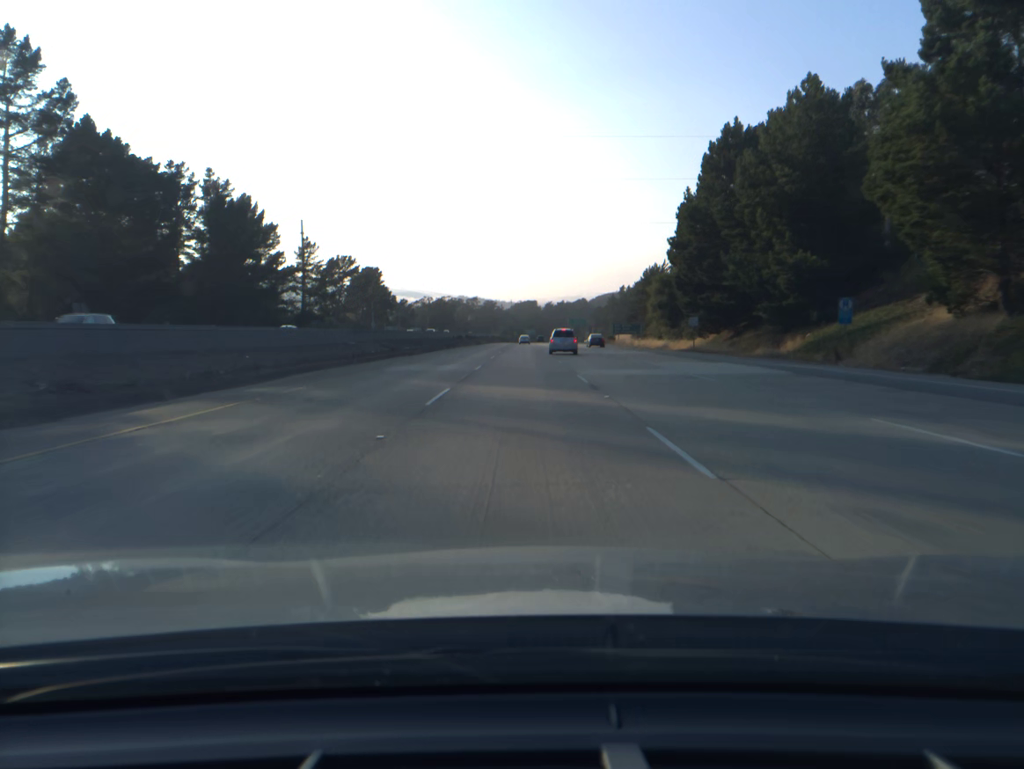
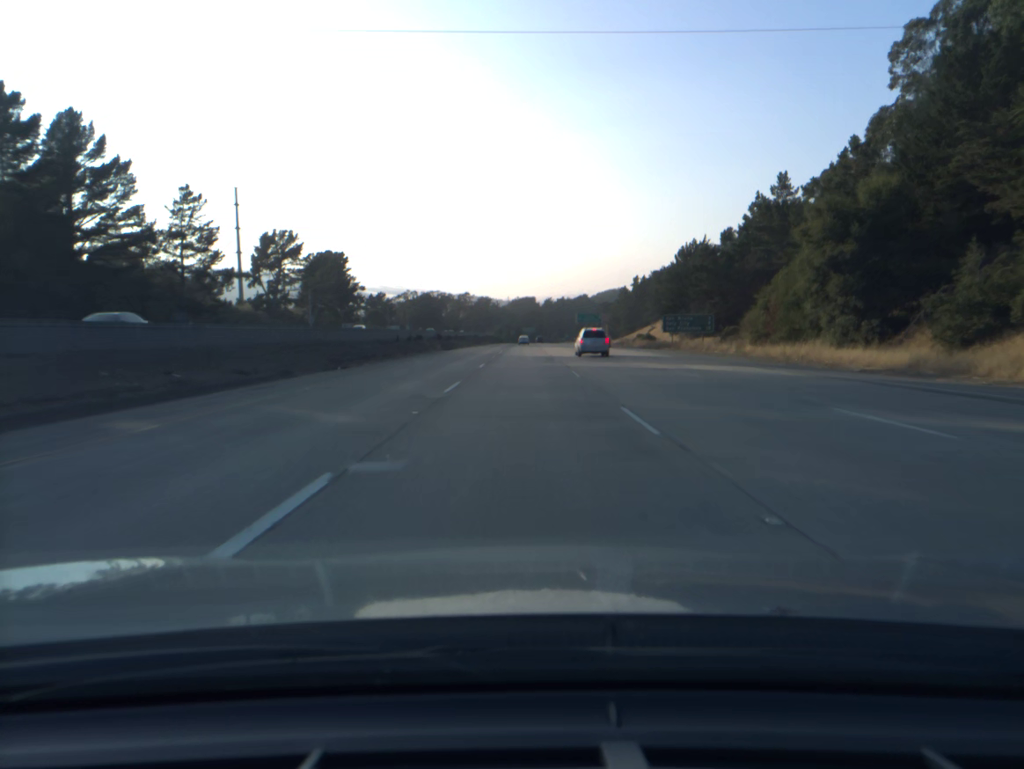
(0.0, +55.5) m; 0°
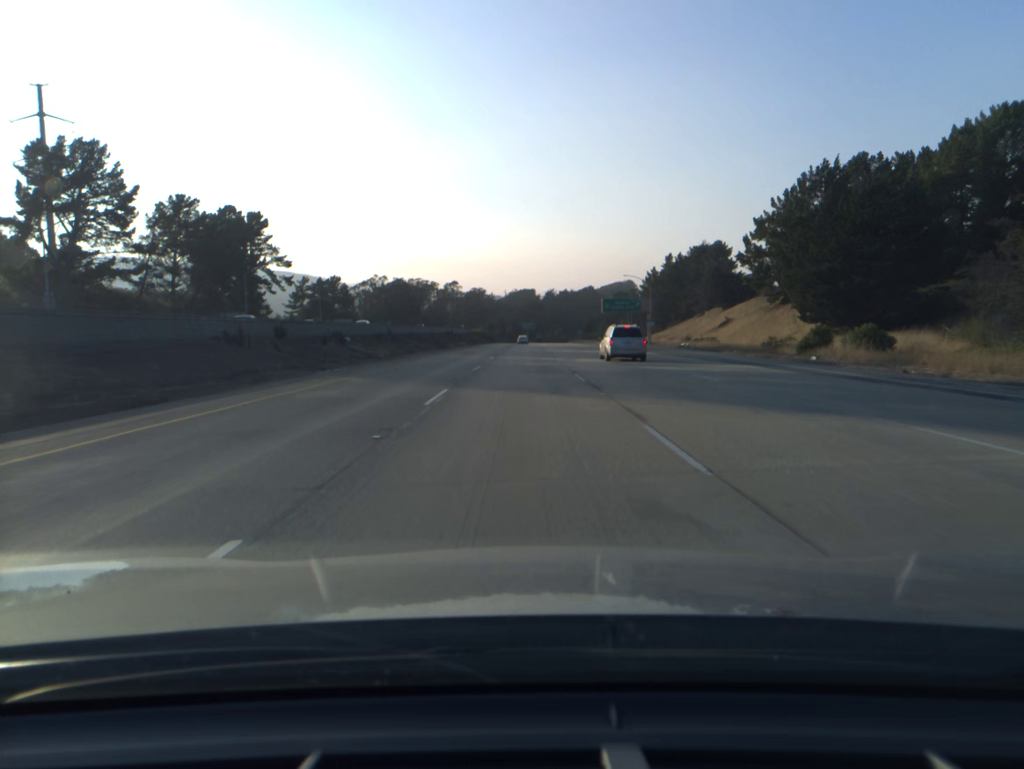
(+0.1, +76.0) m; 0°
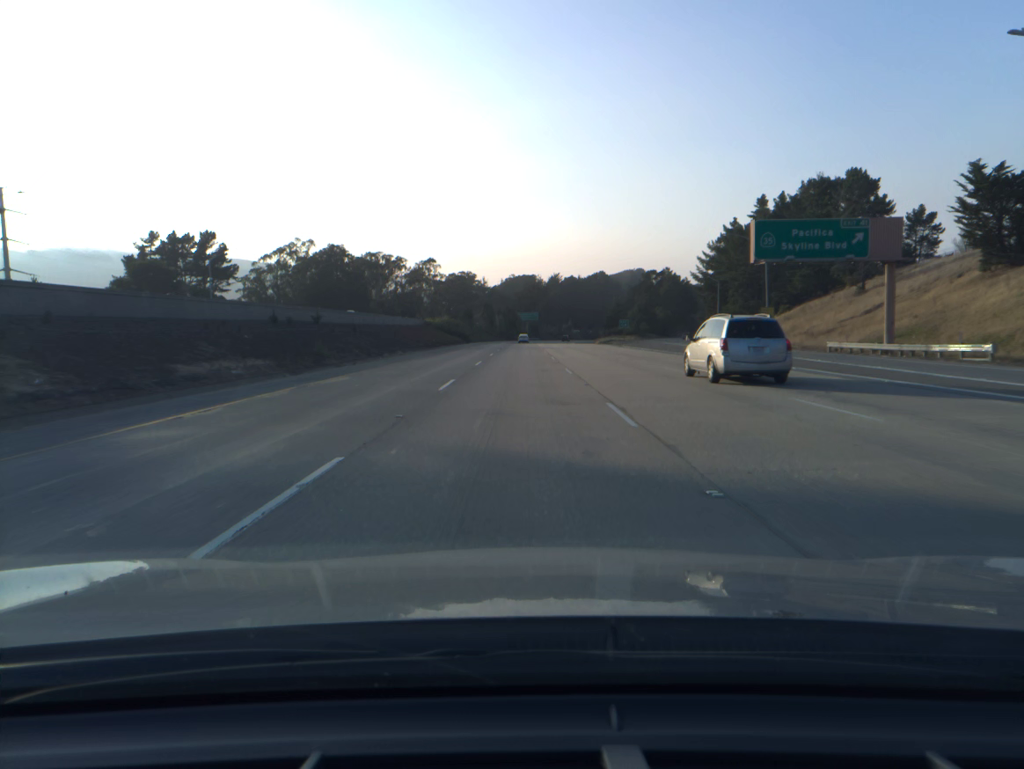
(+0.2, +98.5) m; 0°
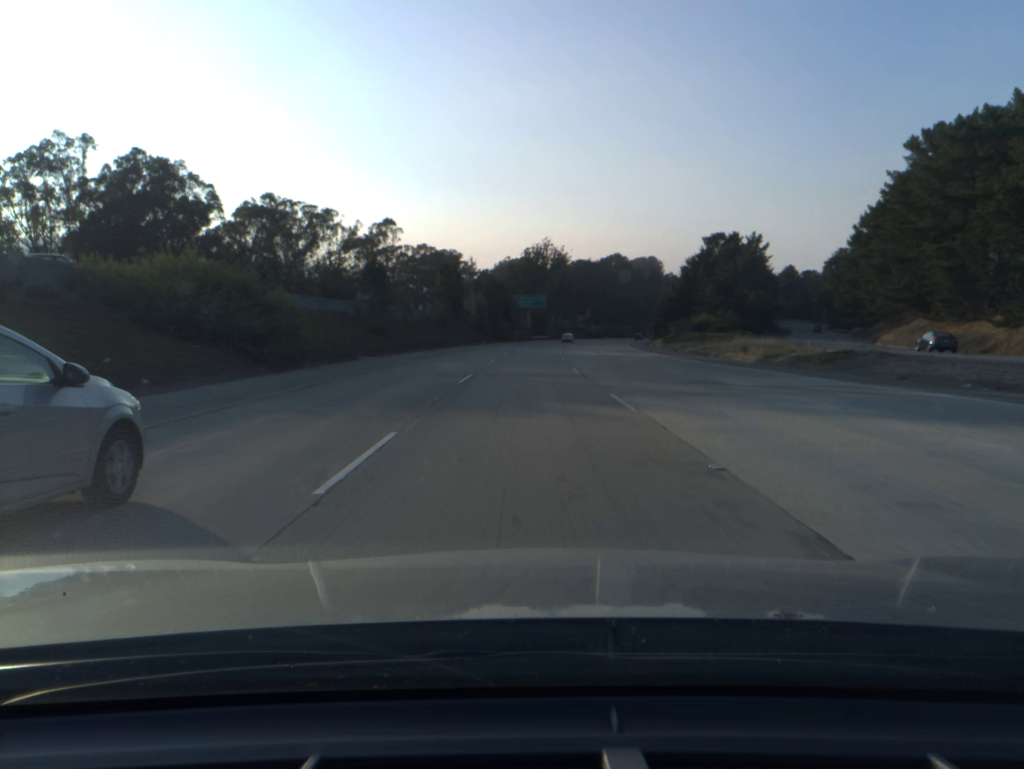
(-0.3, +100.0) m; 0°
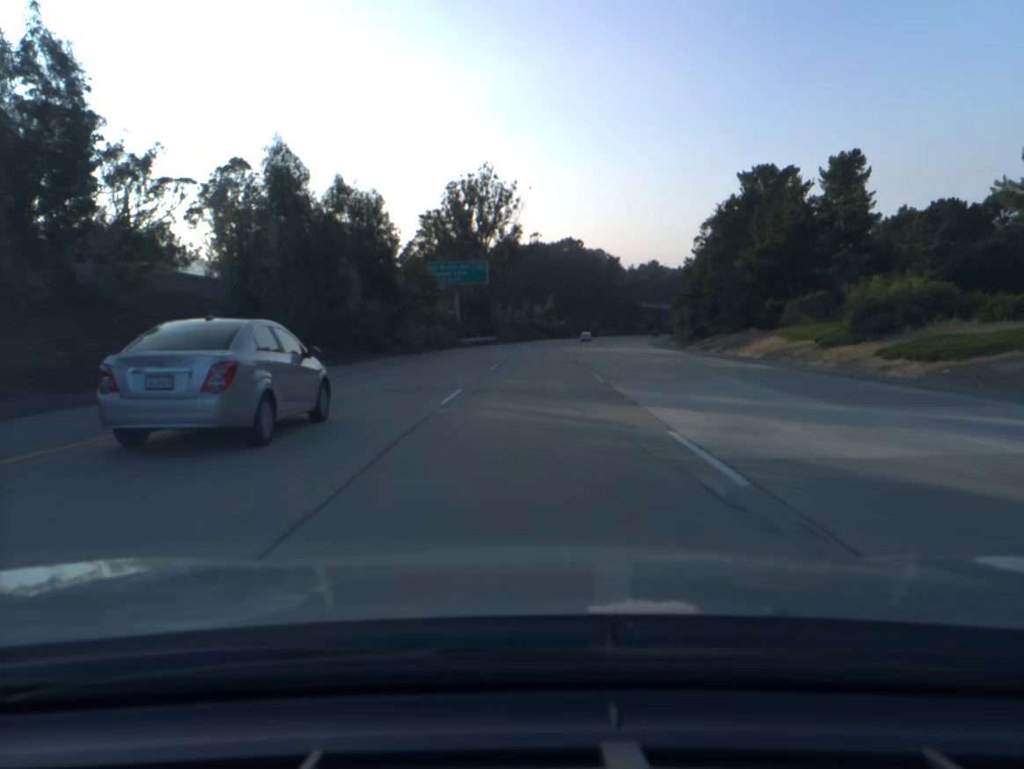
(+2.0, +79.6) m; +4°
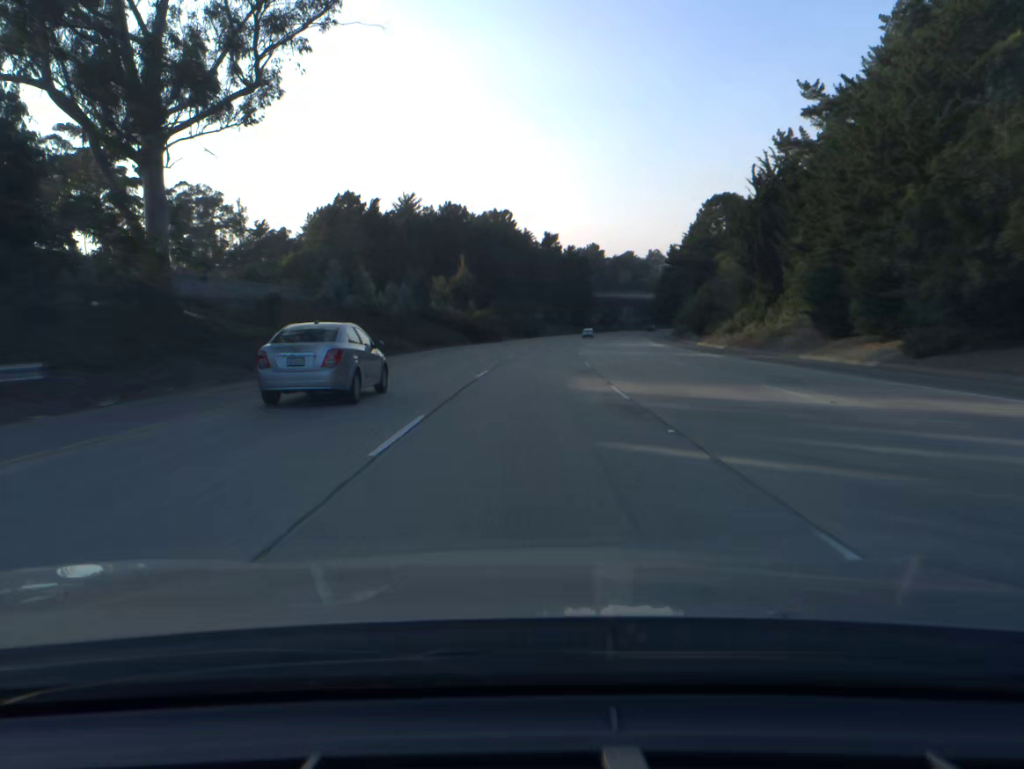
(+3.9, +79.2) m; +5°
